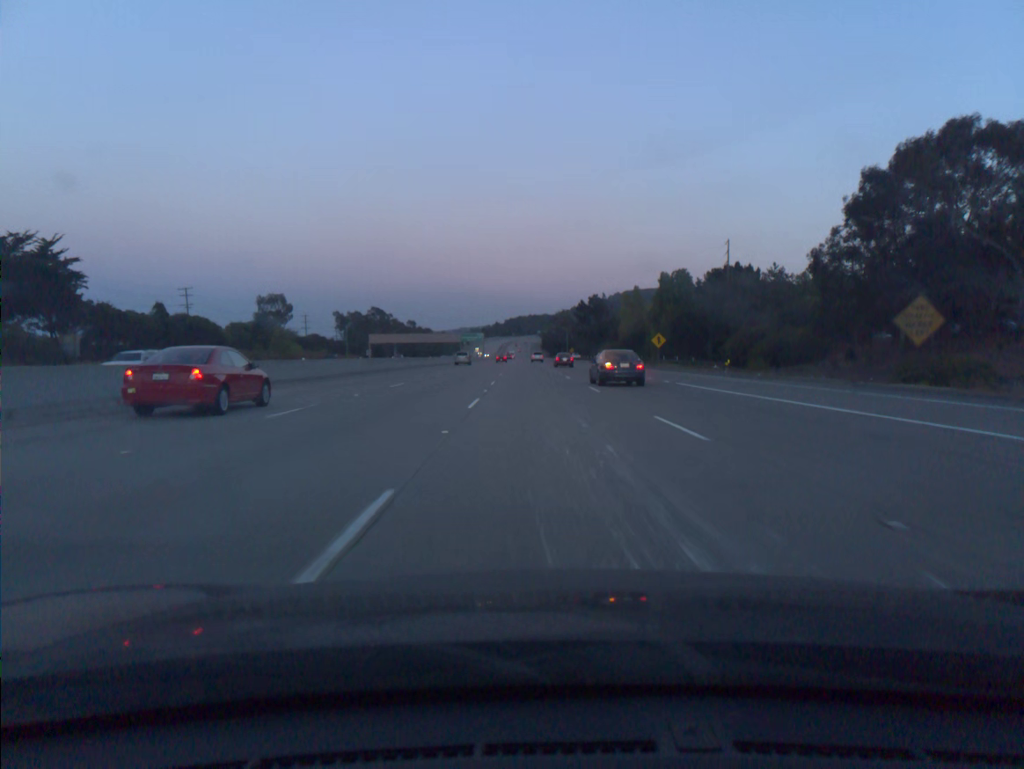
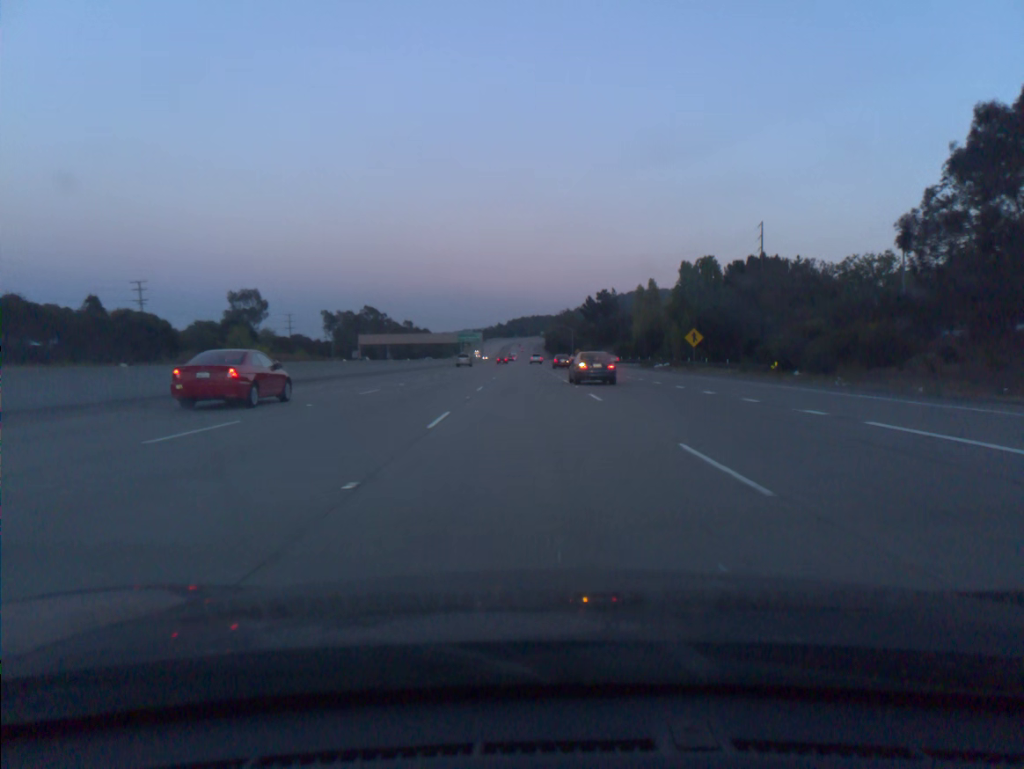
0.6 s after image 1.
(0.0, +18.4) m; 0°
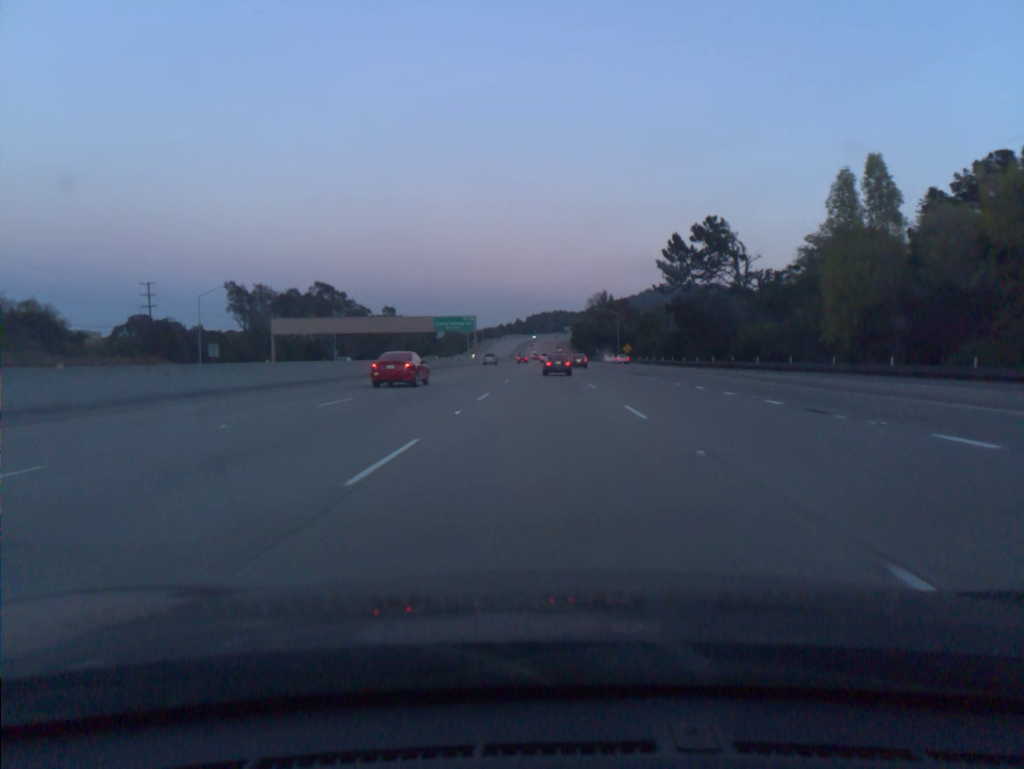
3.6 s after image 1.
(-1.8, +91.7) m; -2°
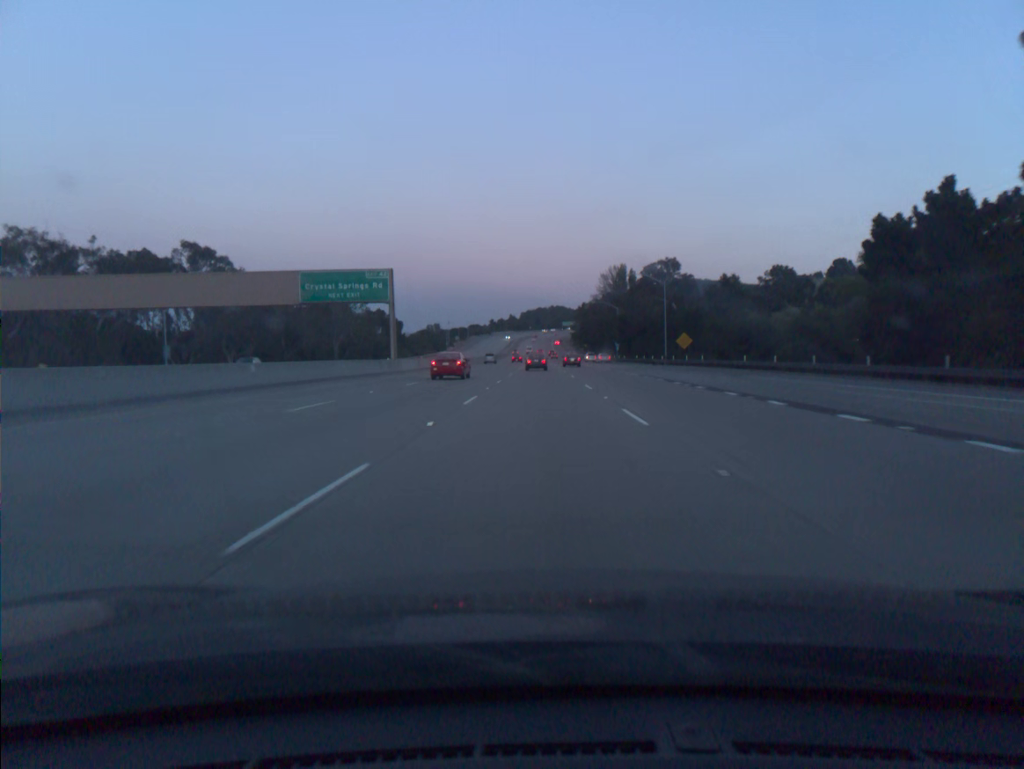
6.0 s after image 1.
(+0.5, +73.3) m; 0°
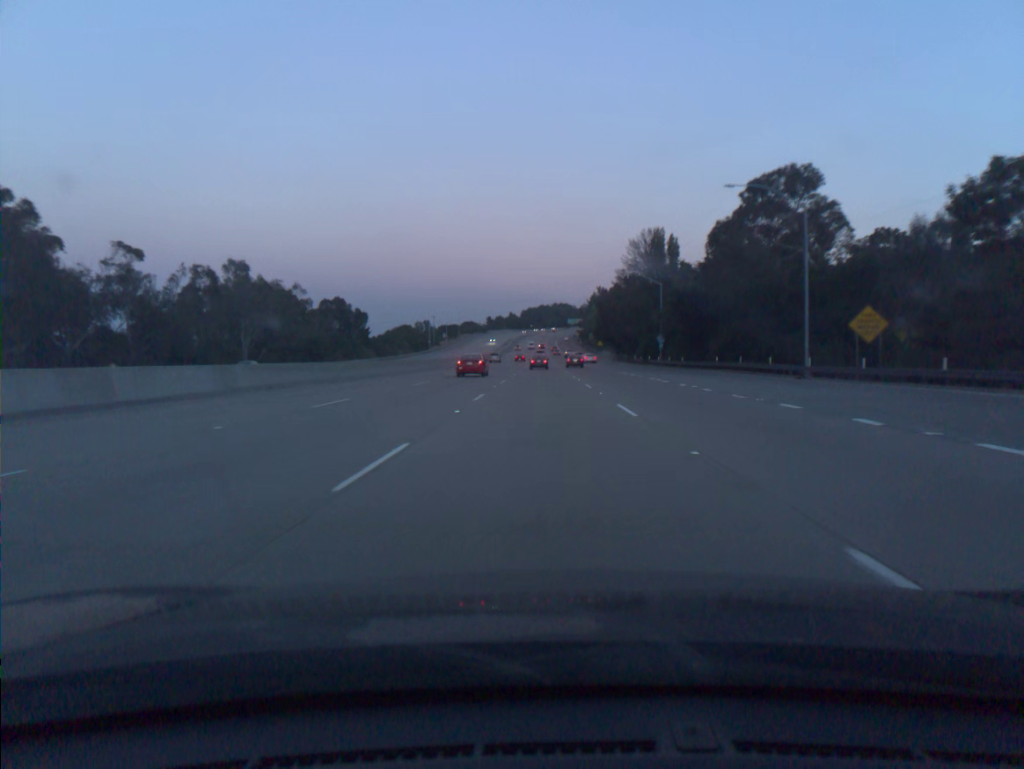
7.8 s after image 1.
(-0.1, +54.9) m; 0°
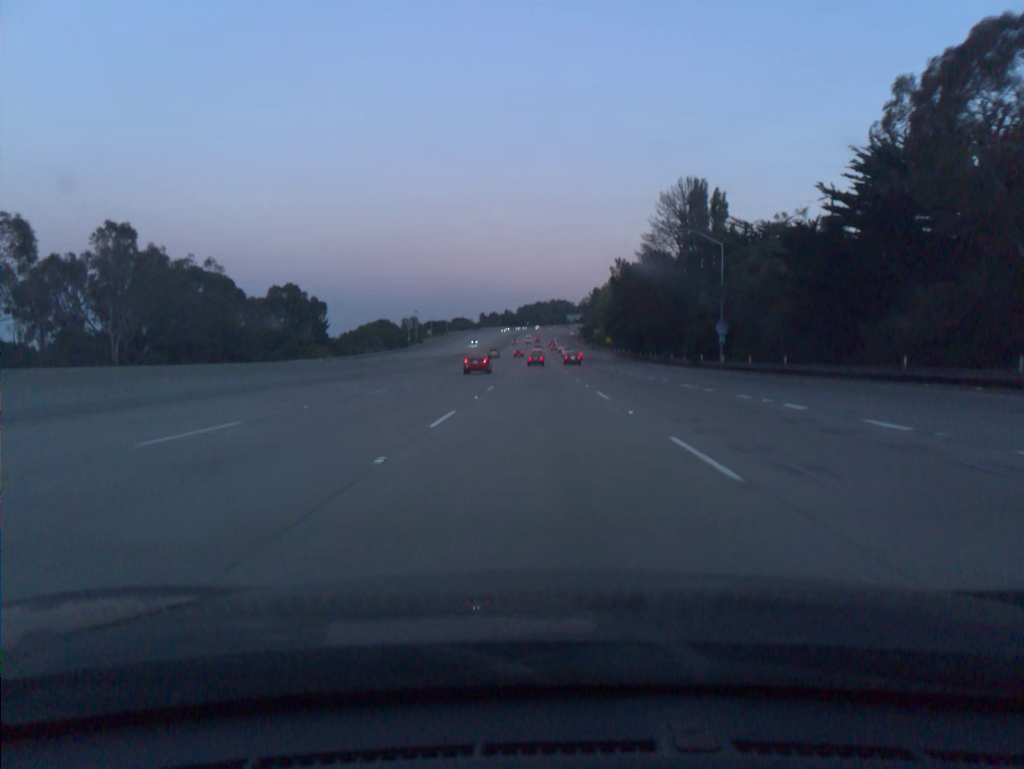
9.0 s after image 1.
(+0.1, +36.6) m; 0°
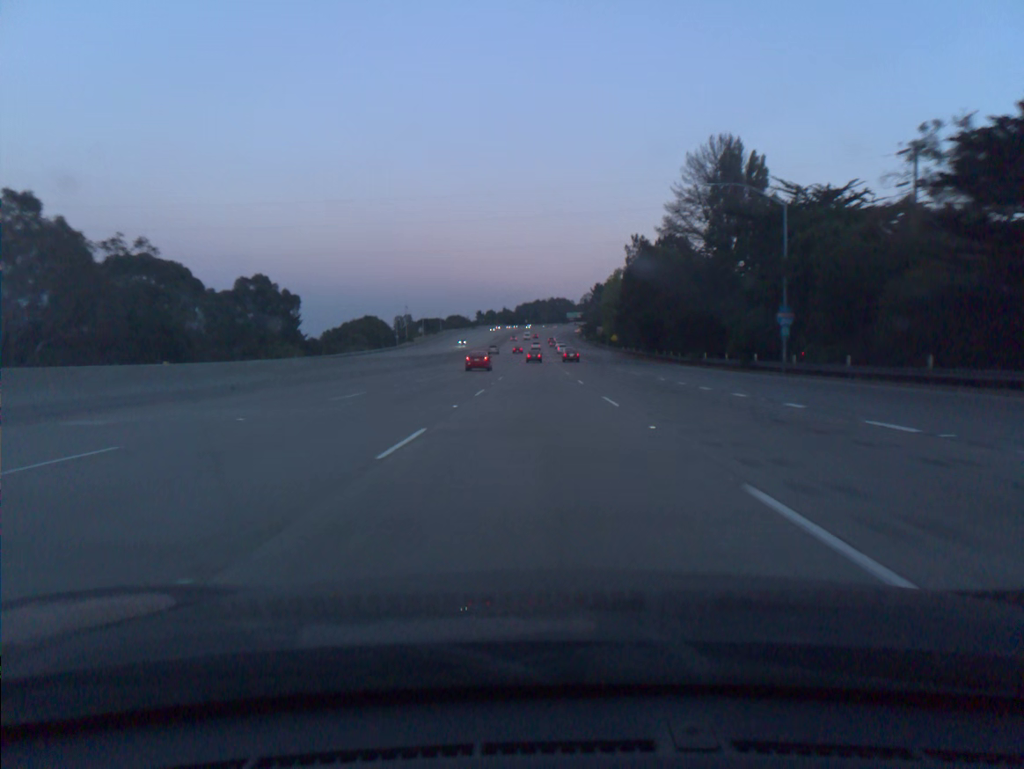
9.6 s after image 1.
(0.0, +18.3) m; 0°
